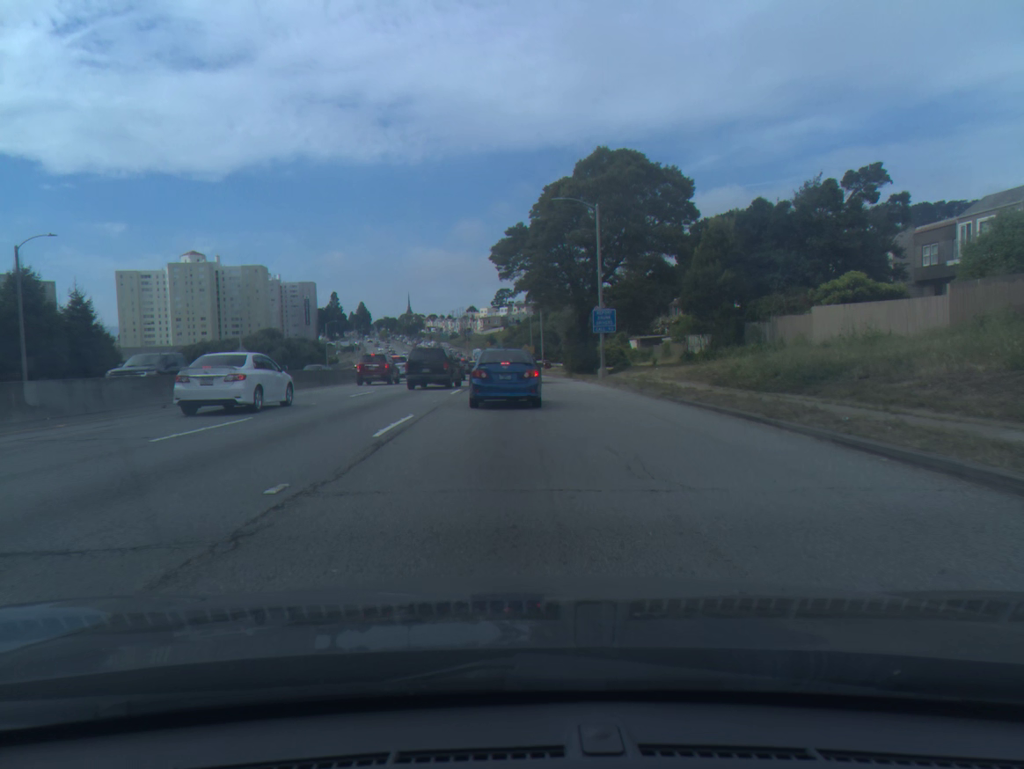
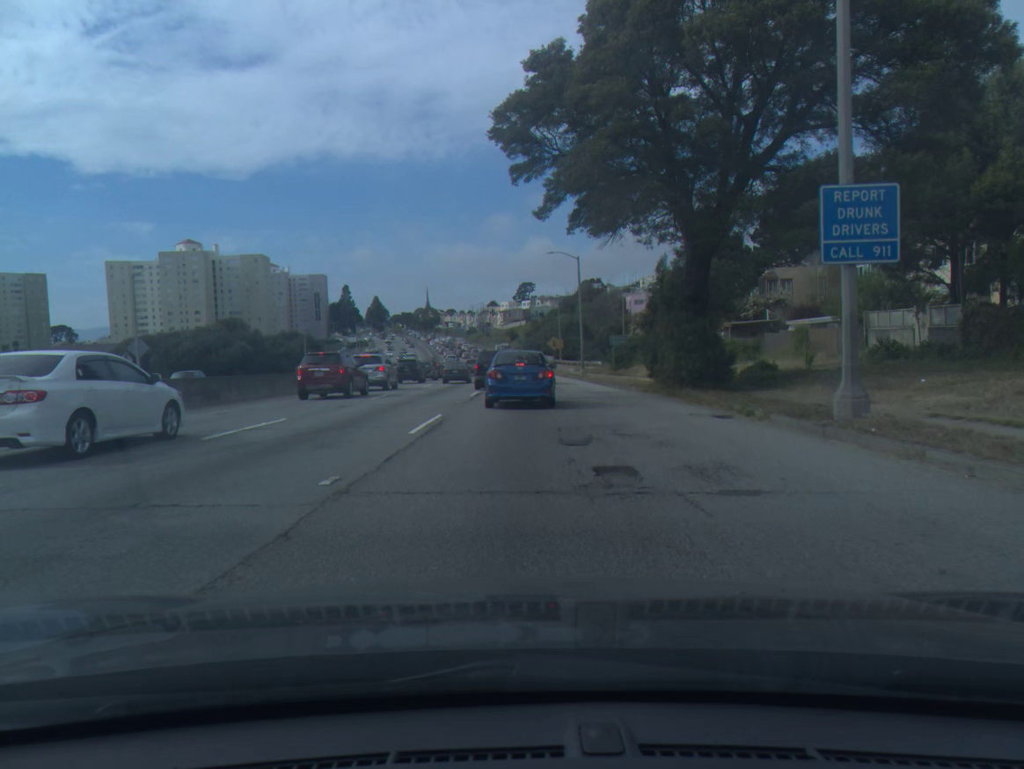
(-0.6, +29.1) m; -2°
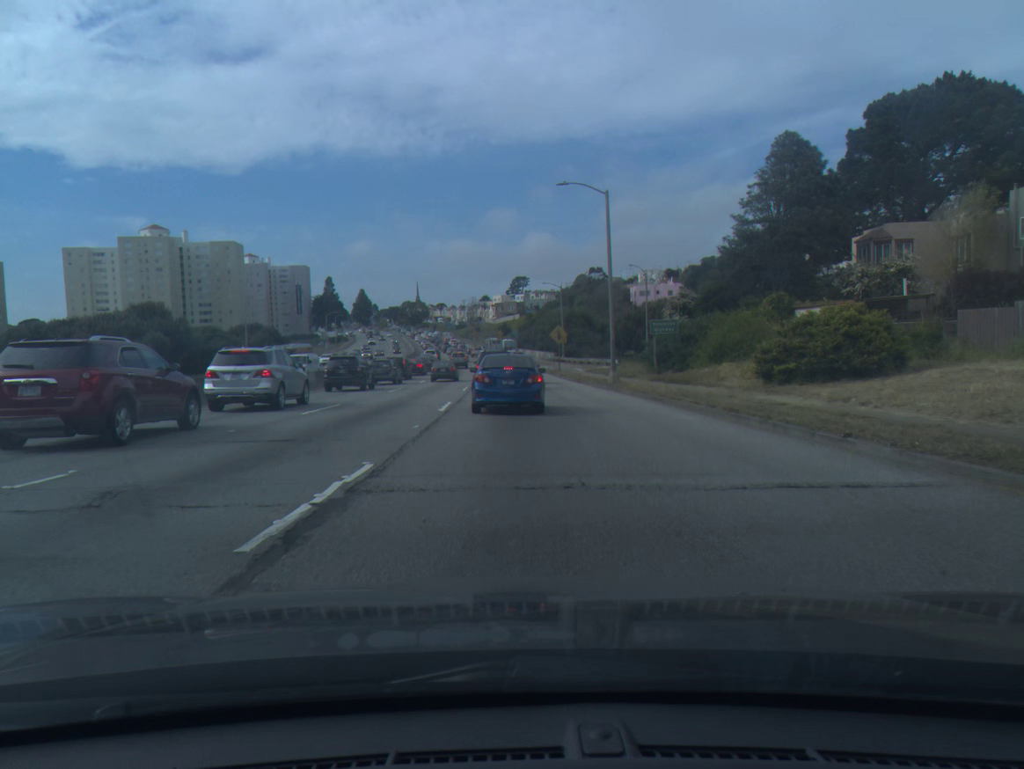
(+0.1, +22.4) m; +1°
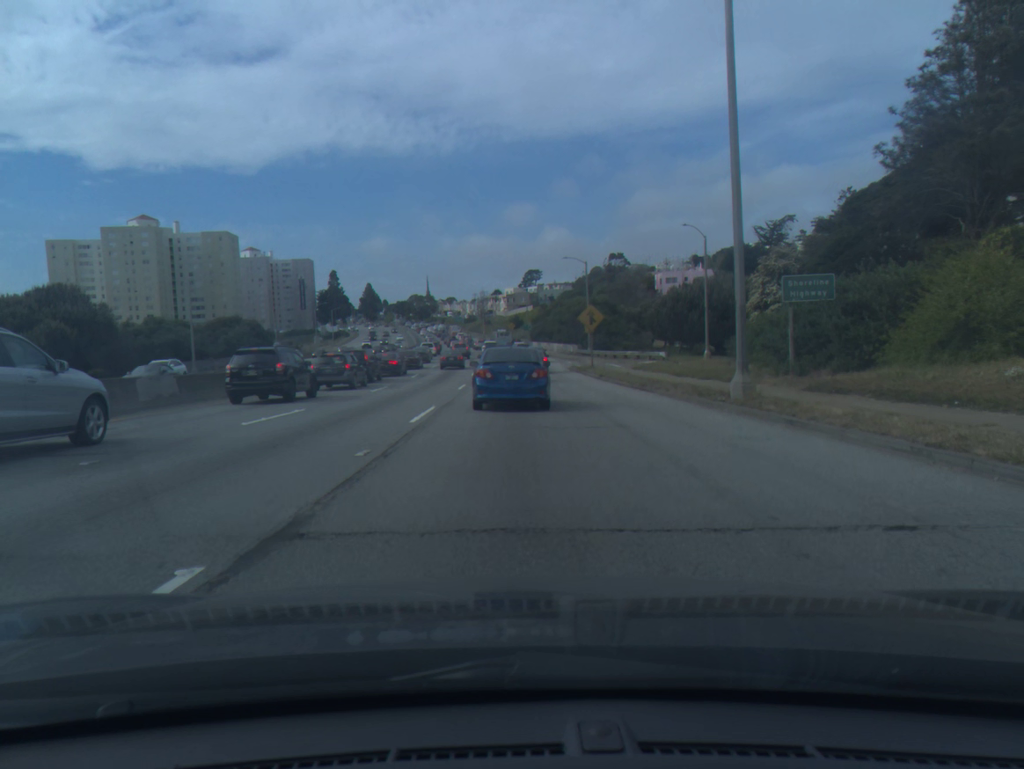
(-0.1, +19.8) m; -1°
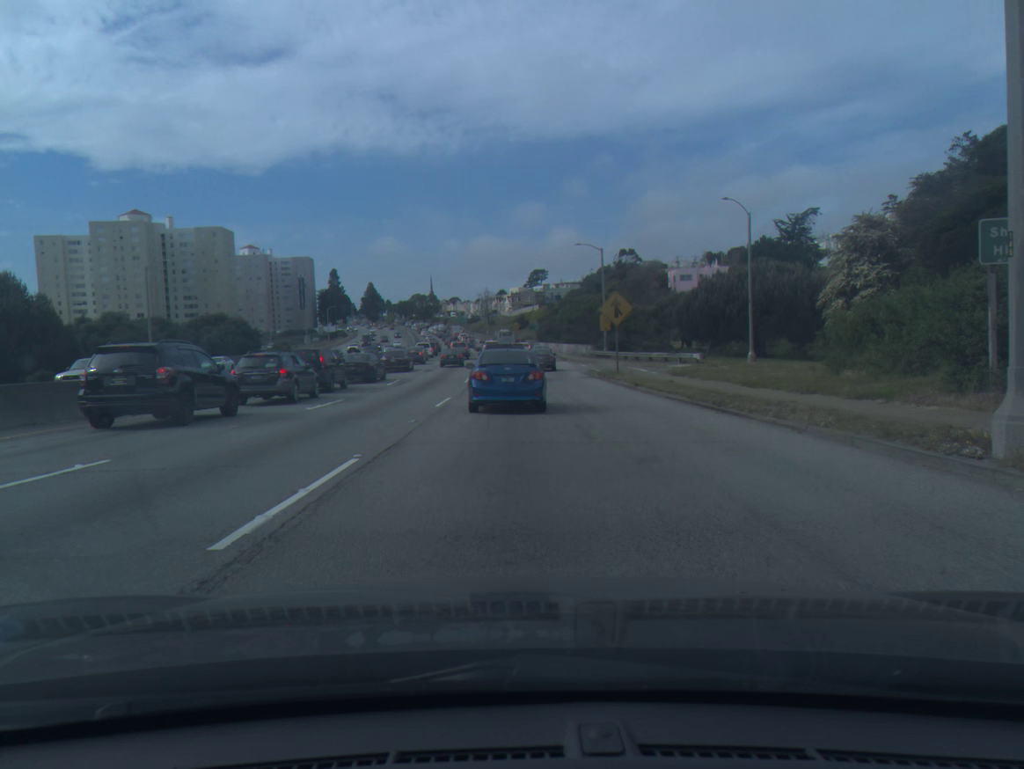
(-0.1, +9.5) m; -1°
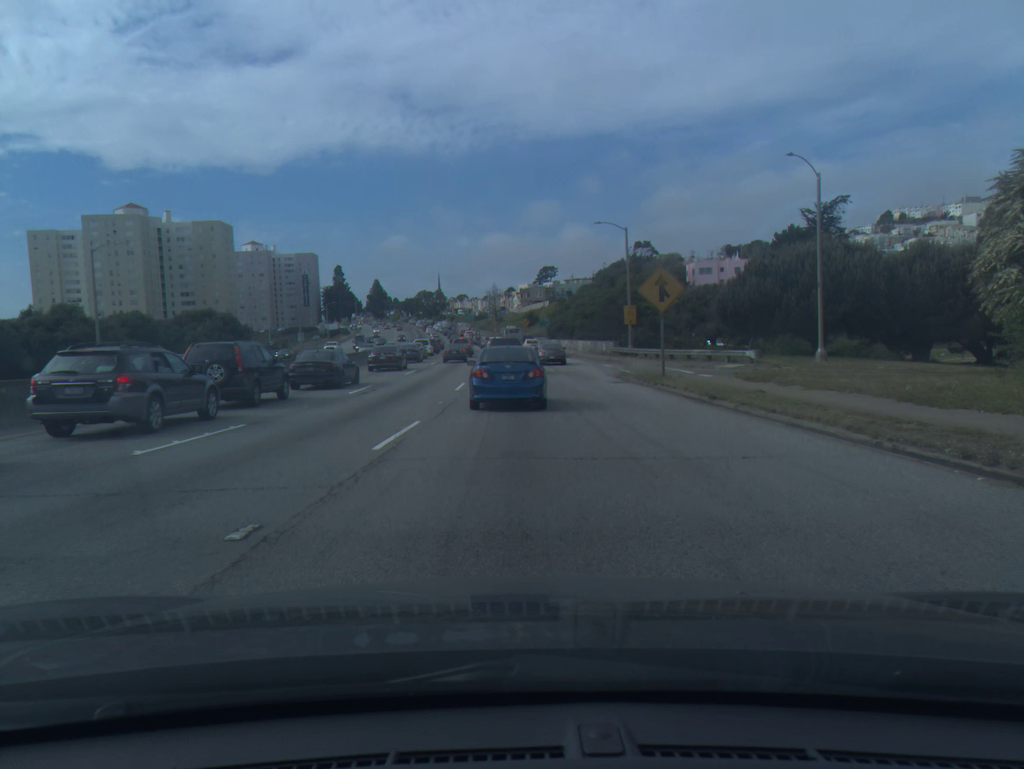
(-0.1, +9.6) m; -1°
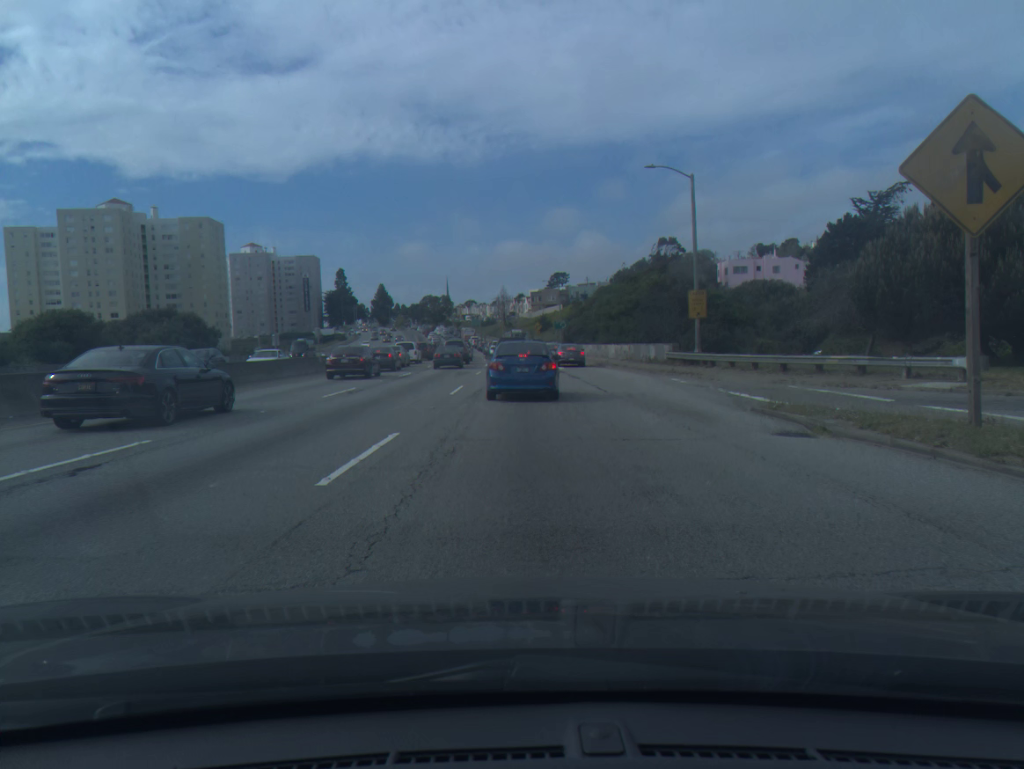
(-0.1, +18.5) m; 0°
